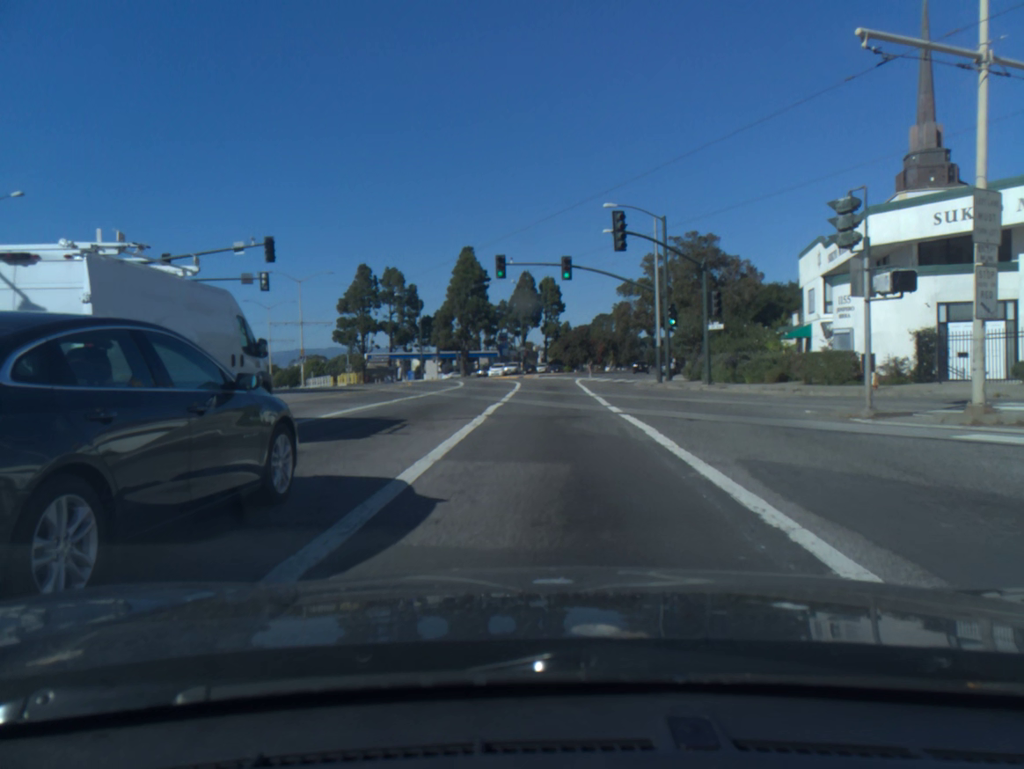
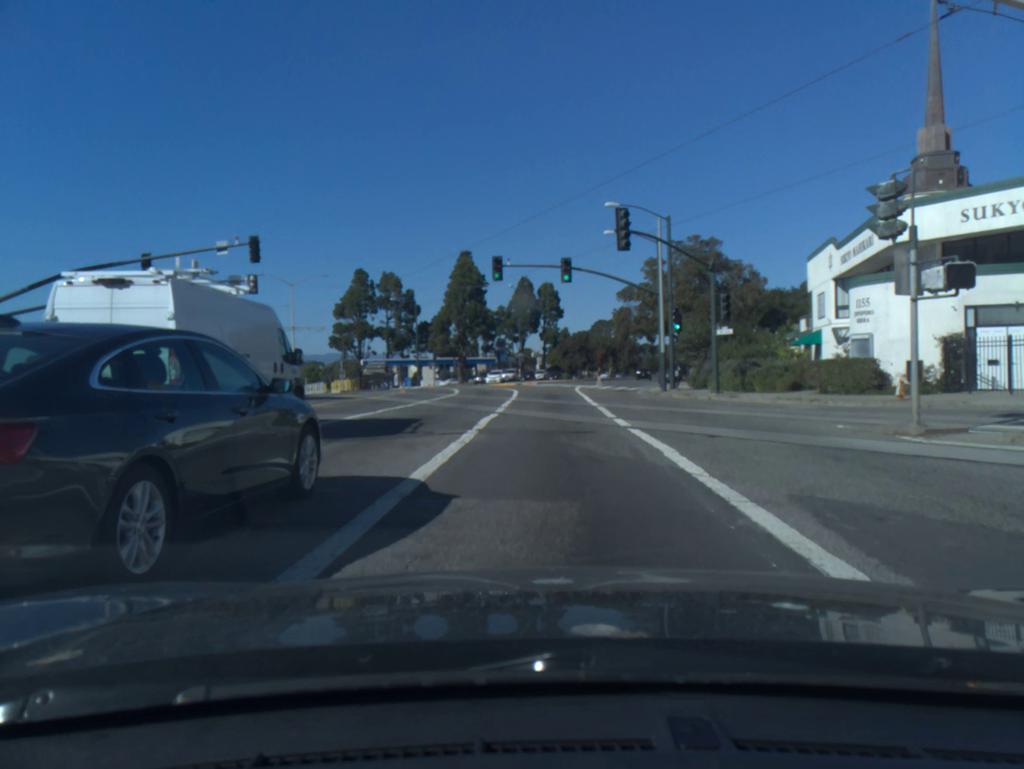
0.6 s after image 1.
(0.0, +1.9) m; 0°
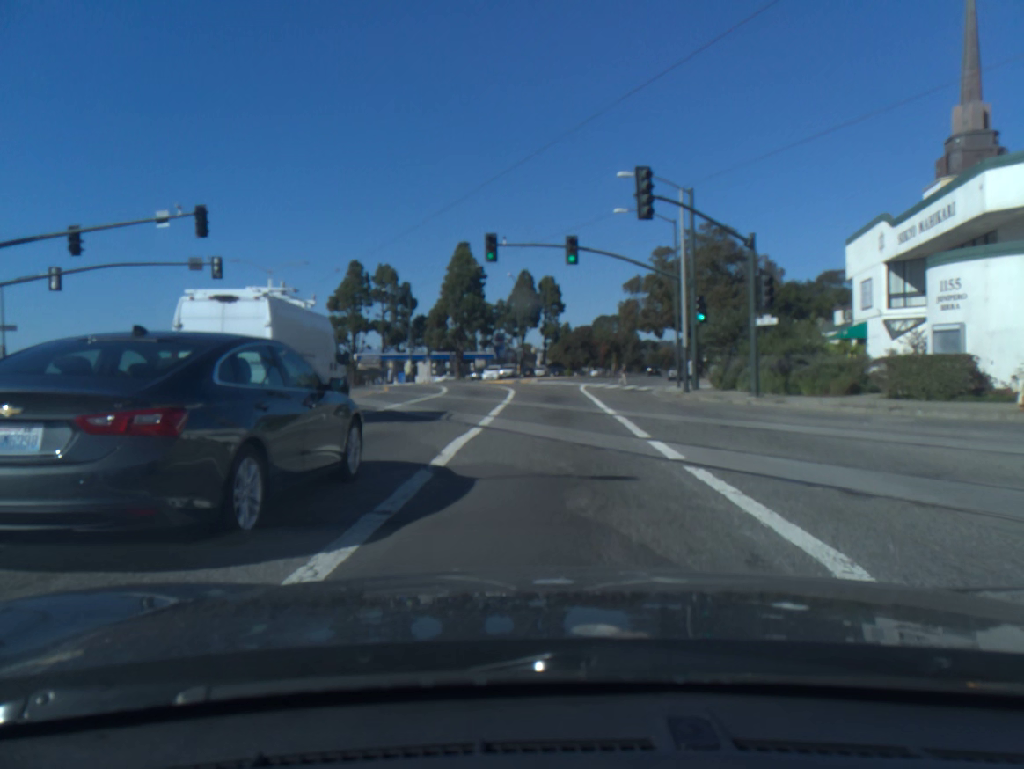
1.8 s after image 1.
(+0.1, +6.0) m; +1°
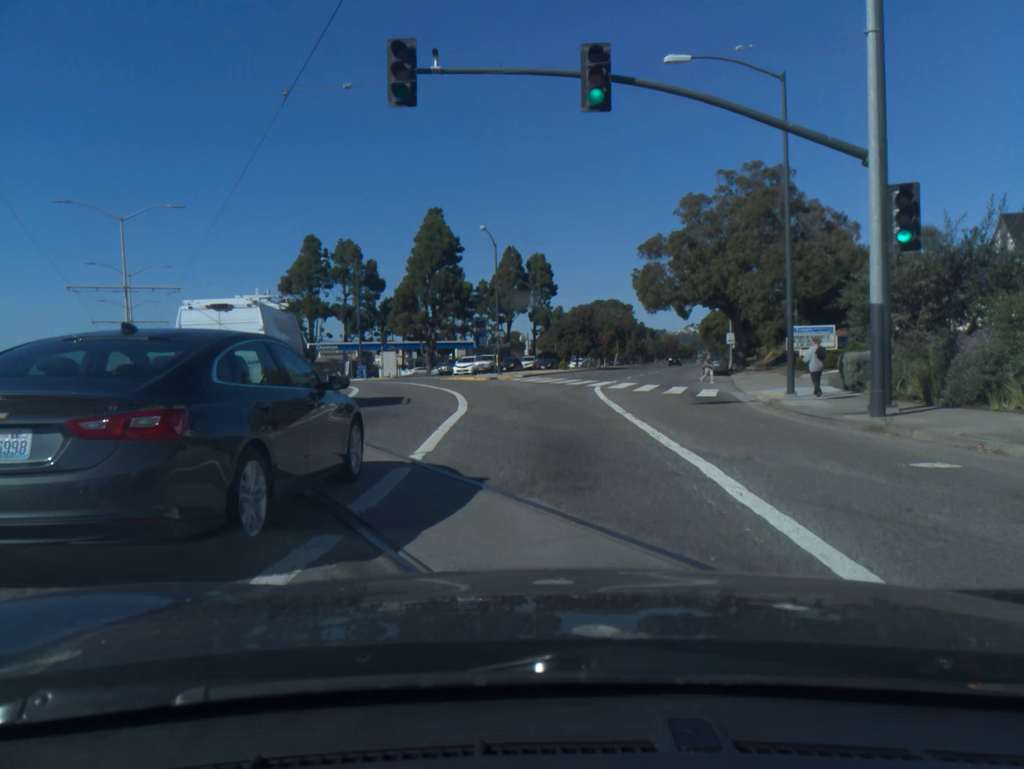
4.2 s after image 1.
(+0.1, +20.1) m; +1°
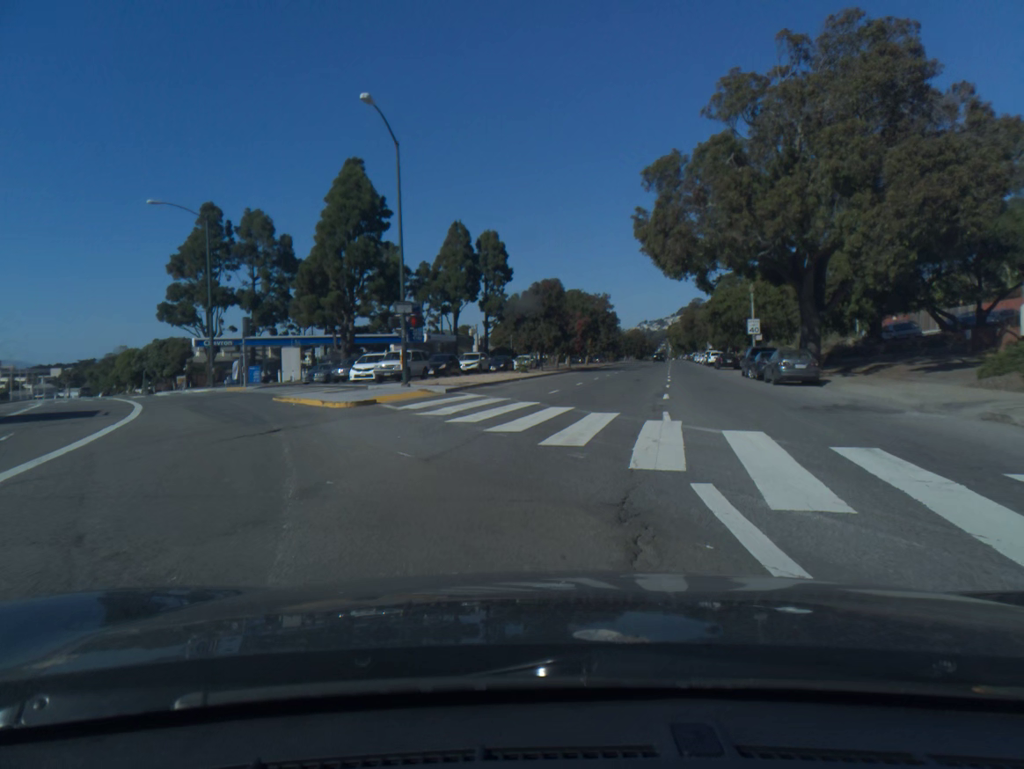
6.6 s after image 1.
(+0.2, +25.6) m; +3°
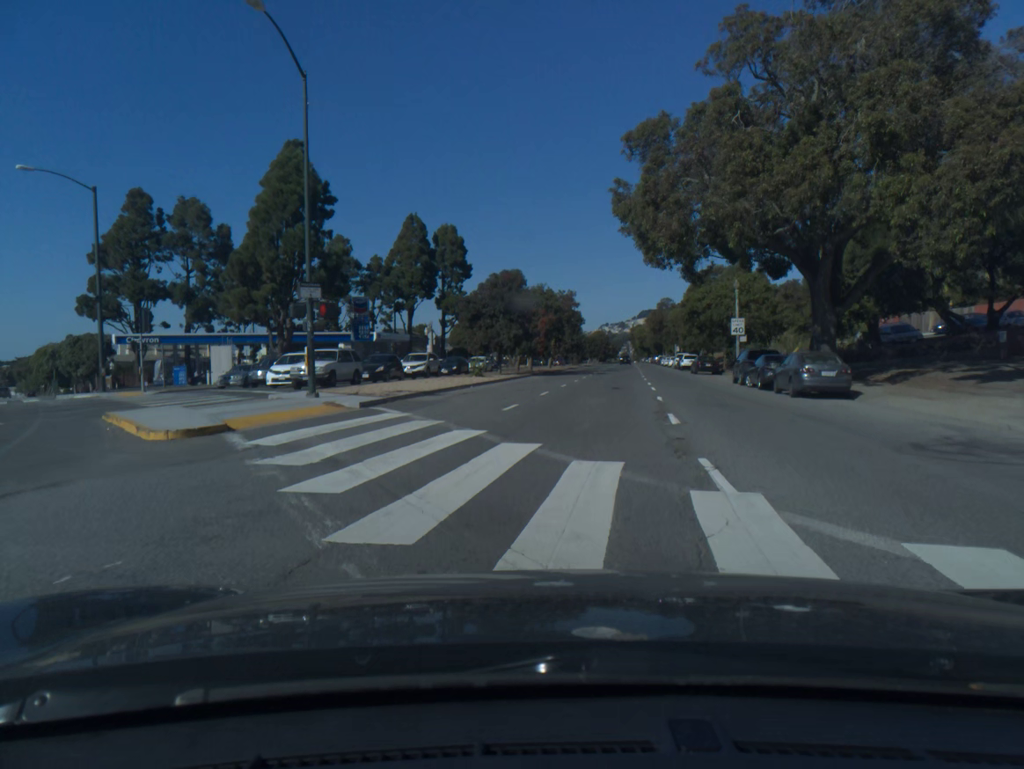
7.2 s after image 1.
(+0.2, +7.3) m; +3°
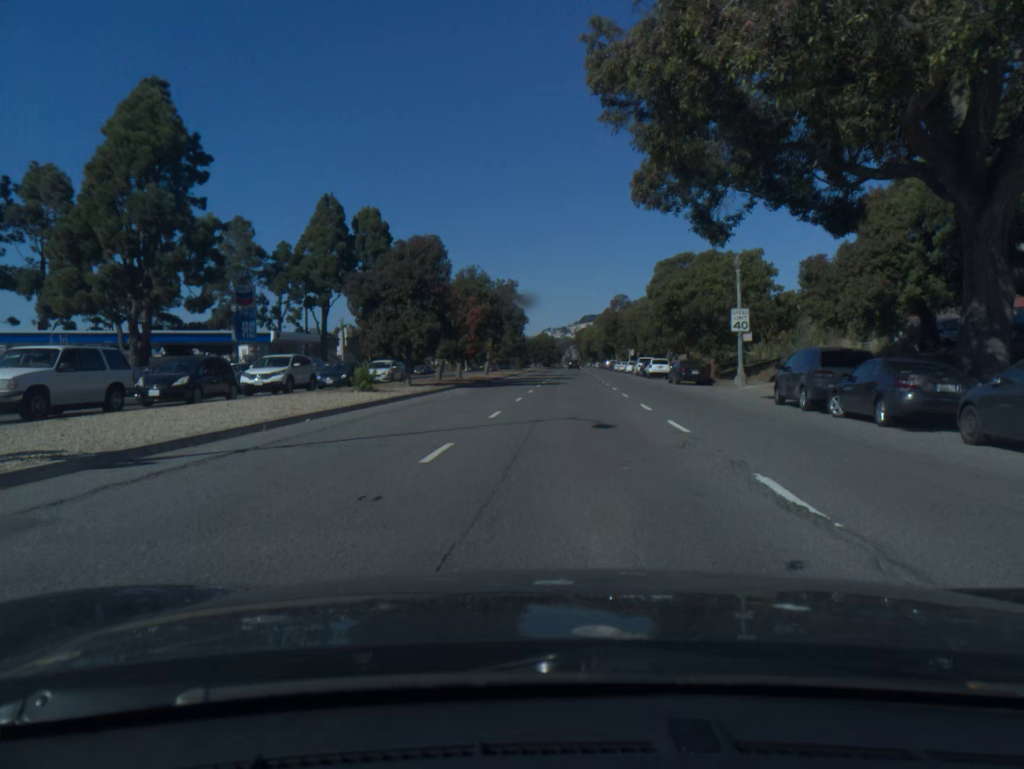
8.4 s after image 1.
(+0.6, +15.8) m; +4°
